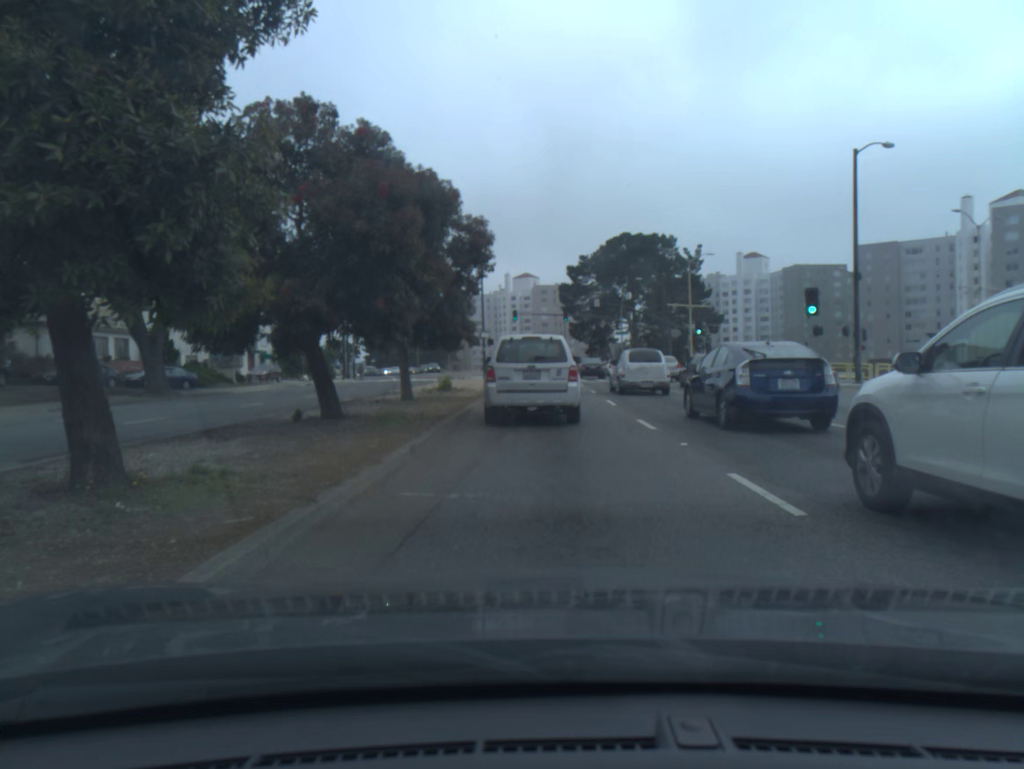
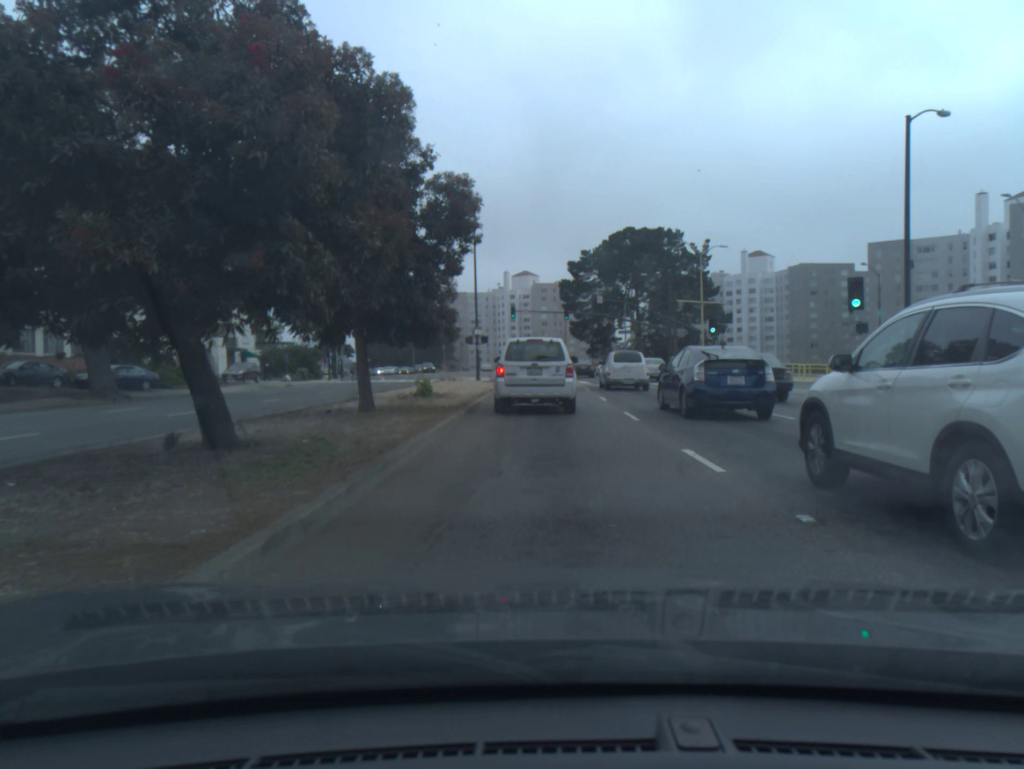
(0.0, +5.0) m; 0°
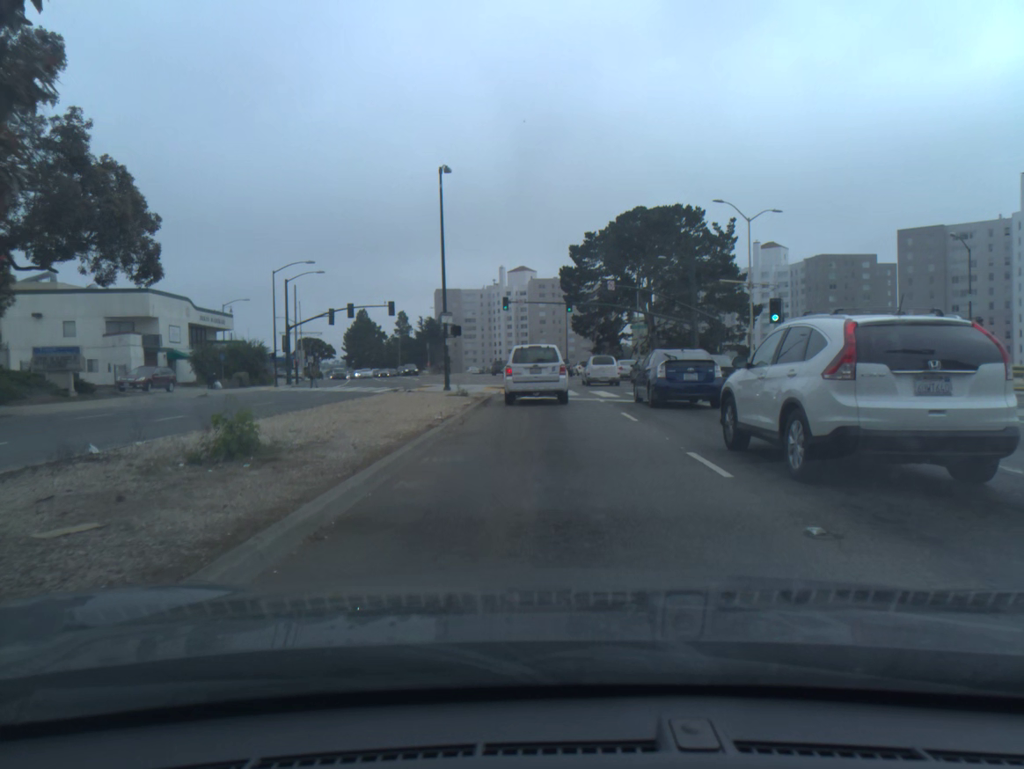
(0.0, +15.2) m; 0°
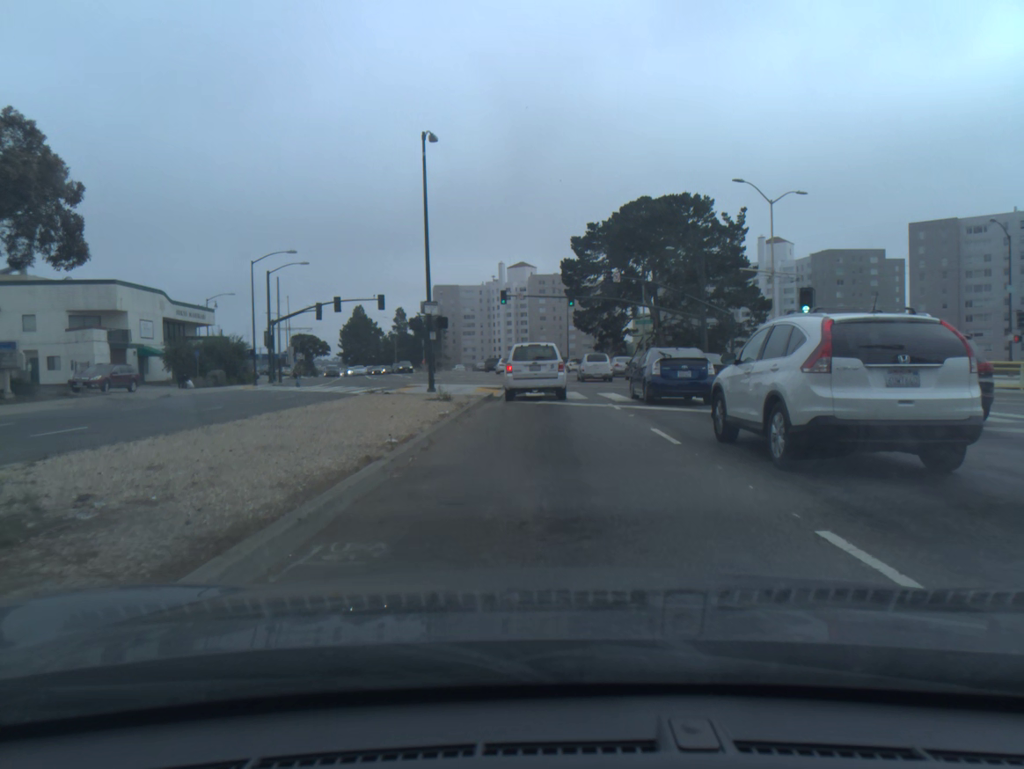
(0.0, +4.7) m; 0°
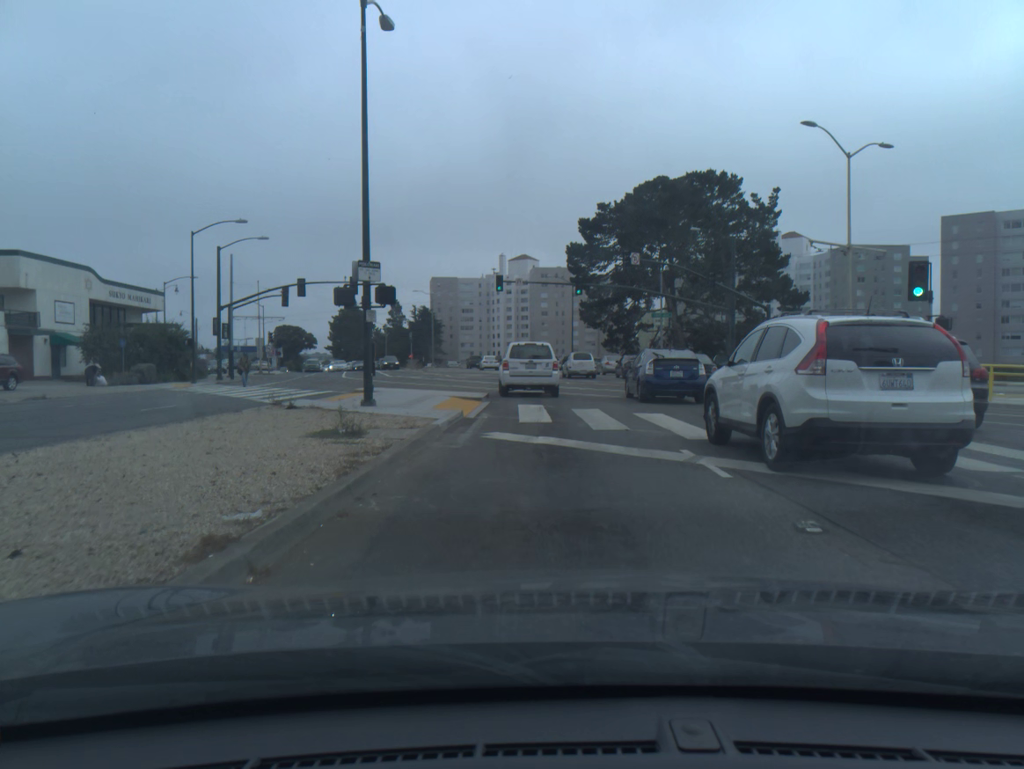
(0.0, +10.4) m; 0°
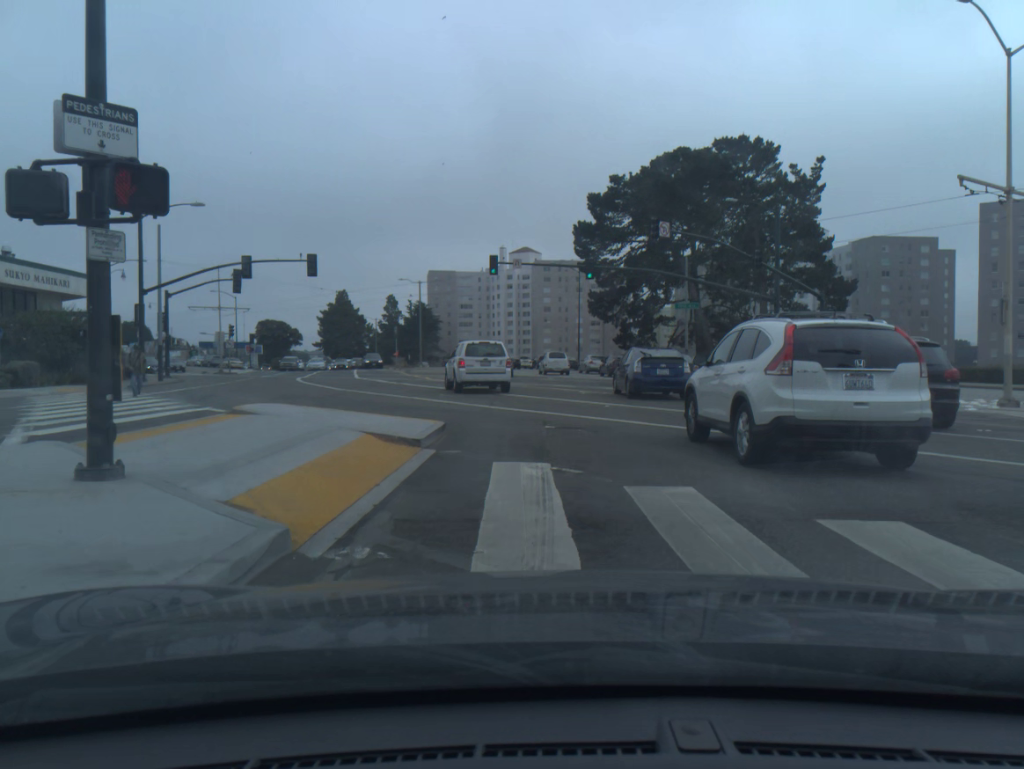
(0.0, +11.1) m; 0°
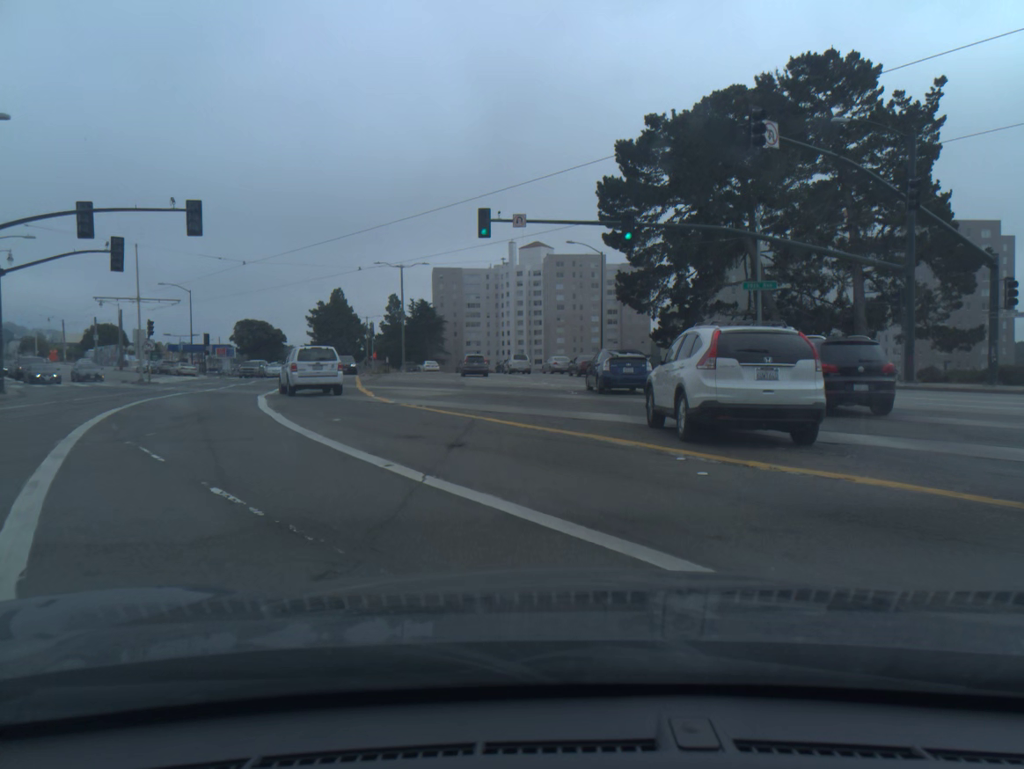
(0.0, +17.5) m; -1°
